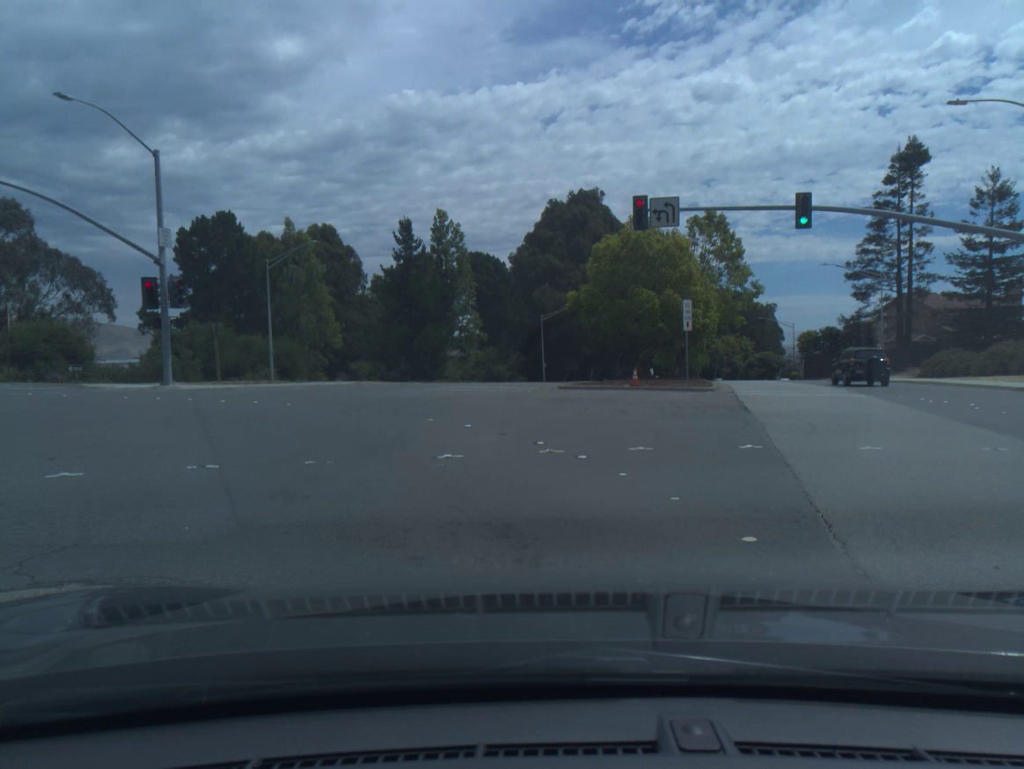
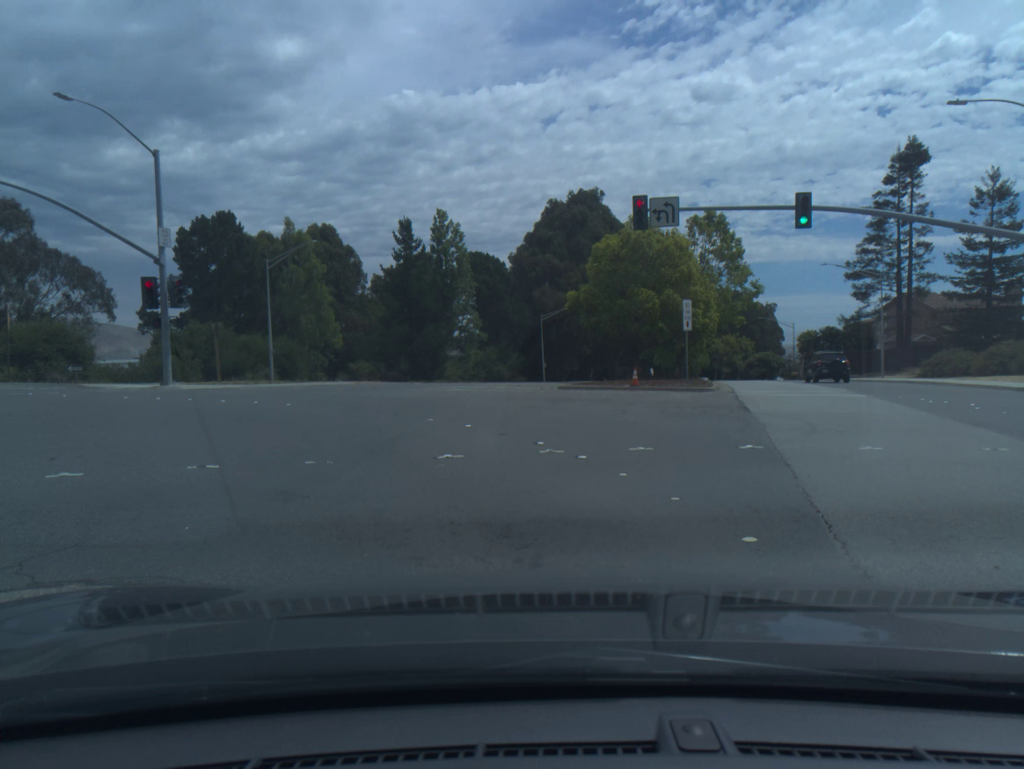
(0.0, 0.0) m; 0°
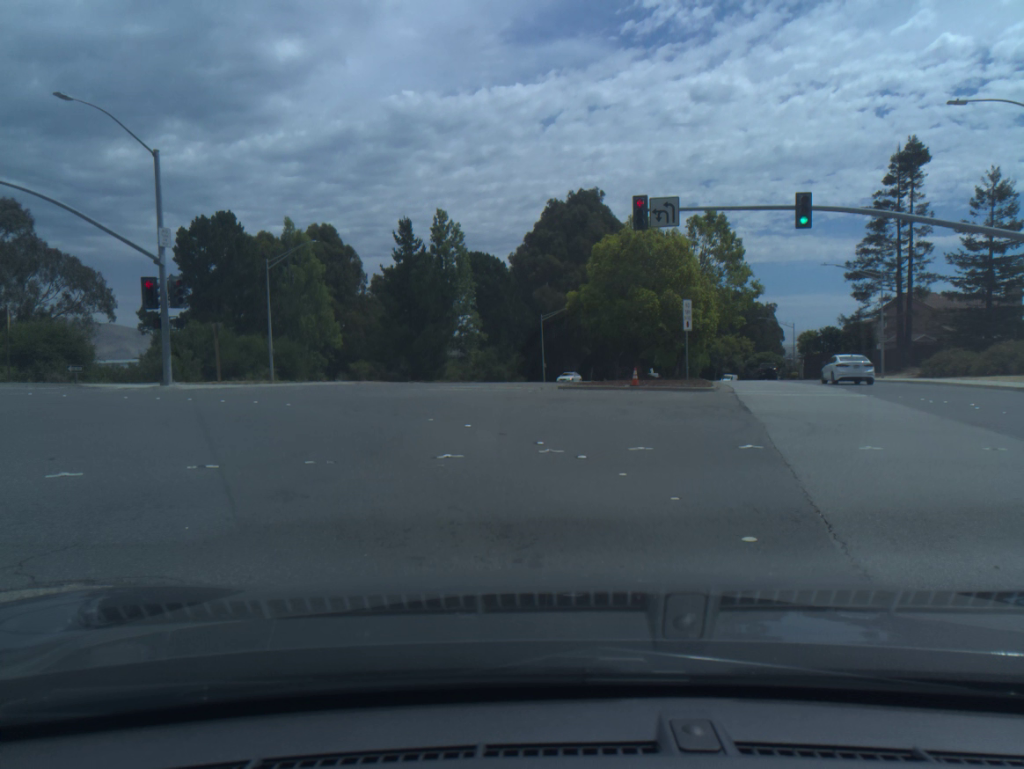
(+0.1, +0.1) m; 0°
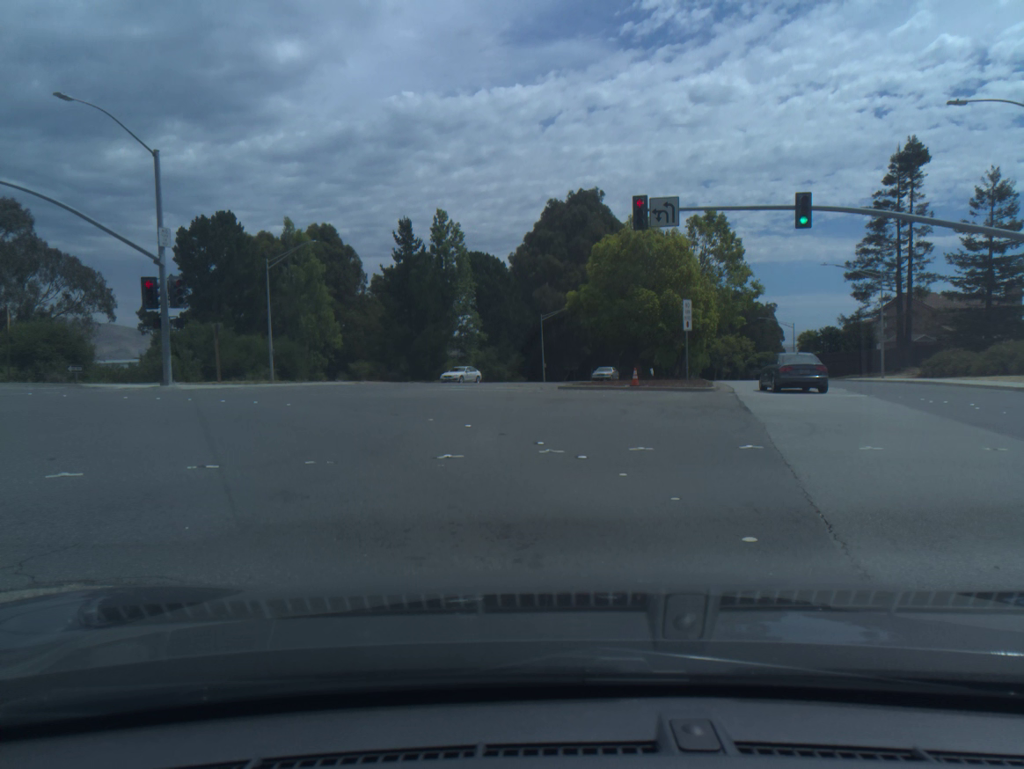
(+0.1, -0.1) m; 0°
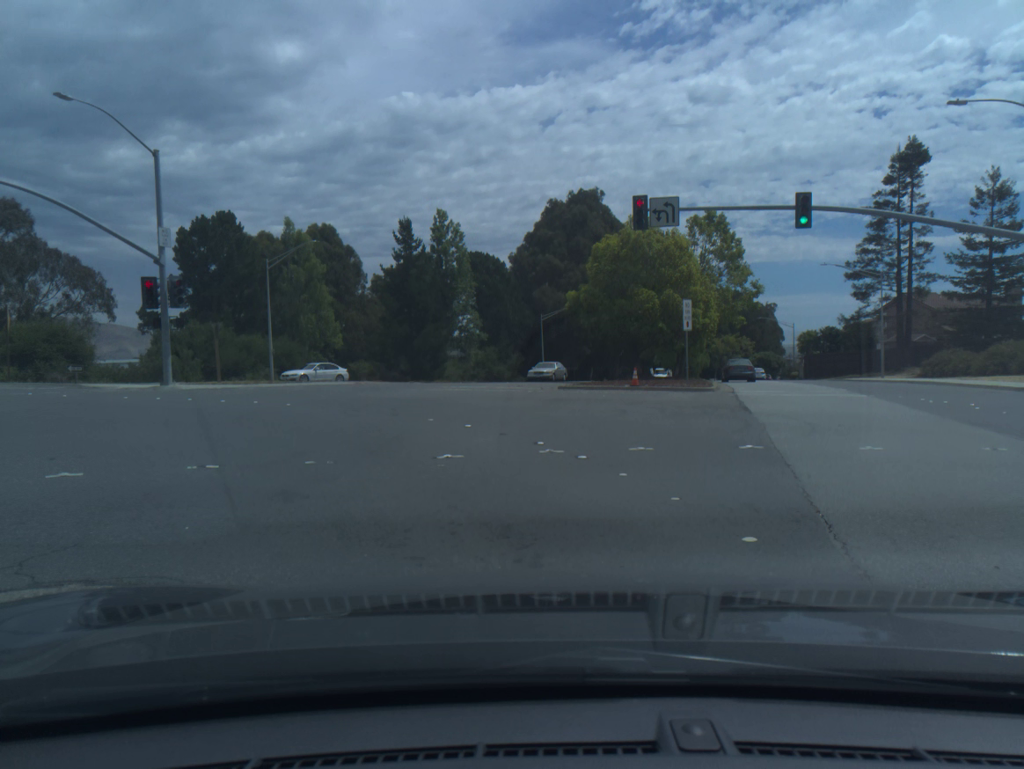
(+0.1, -0.1) m; 0°
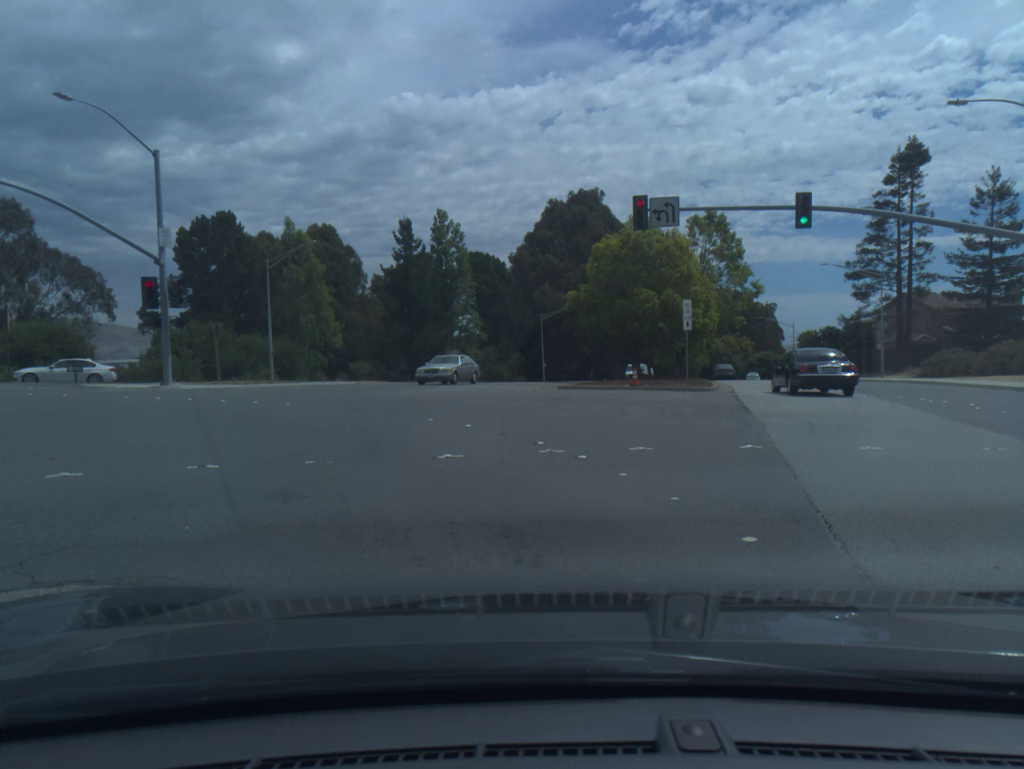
(+0.1, -0.2) m; 0°
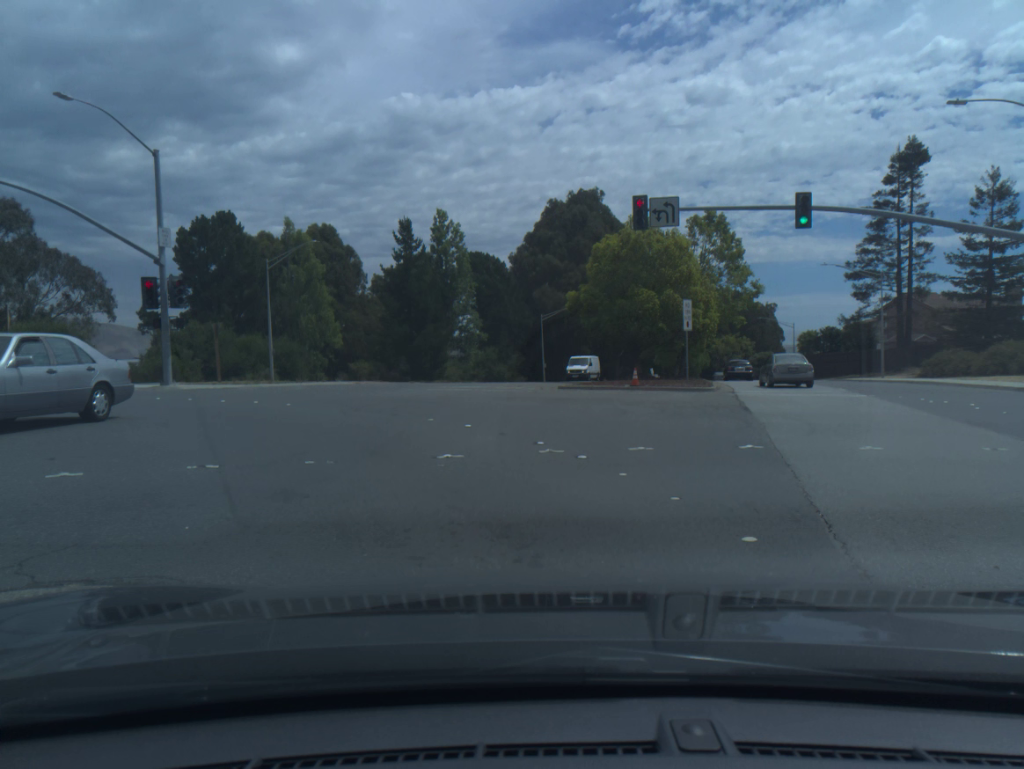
(0.0, -0.1) m; 0°
